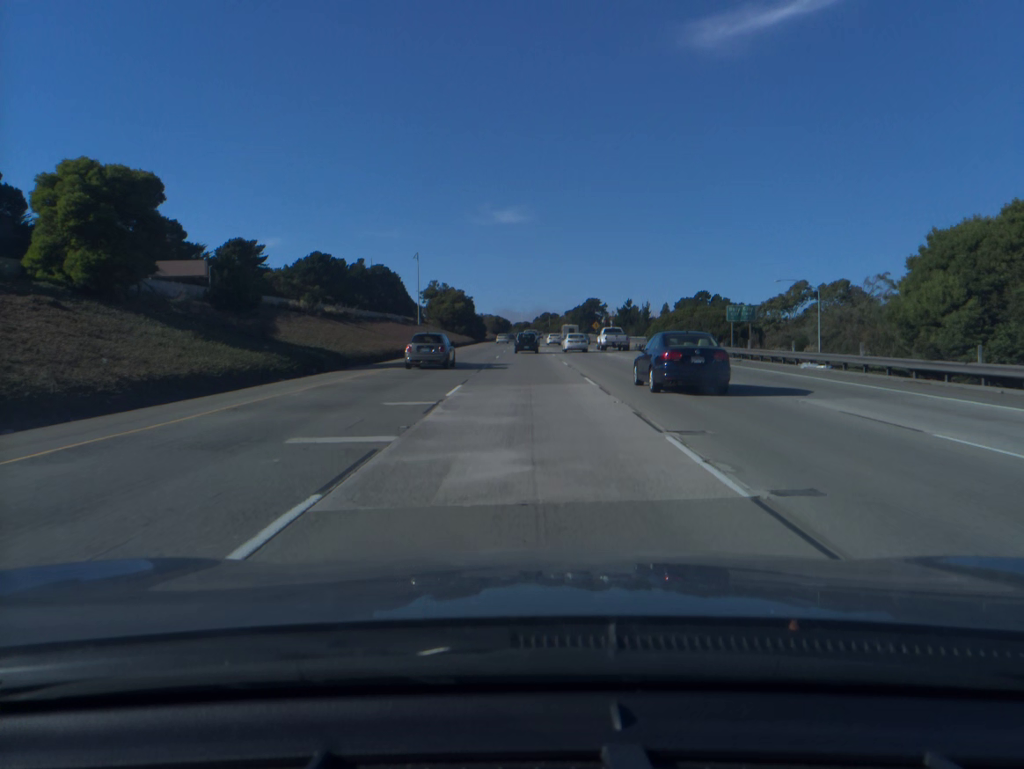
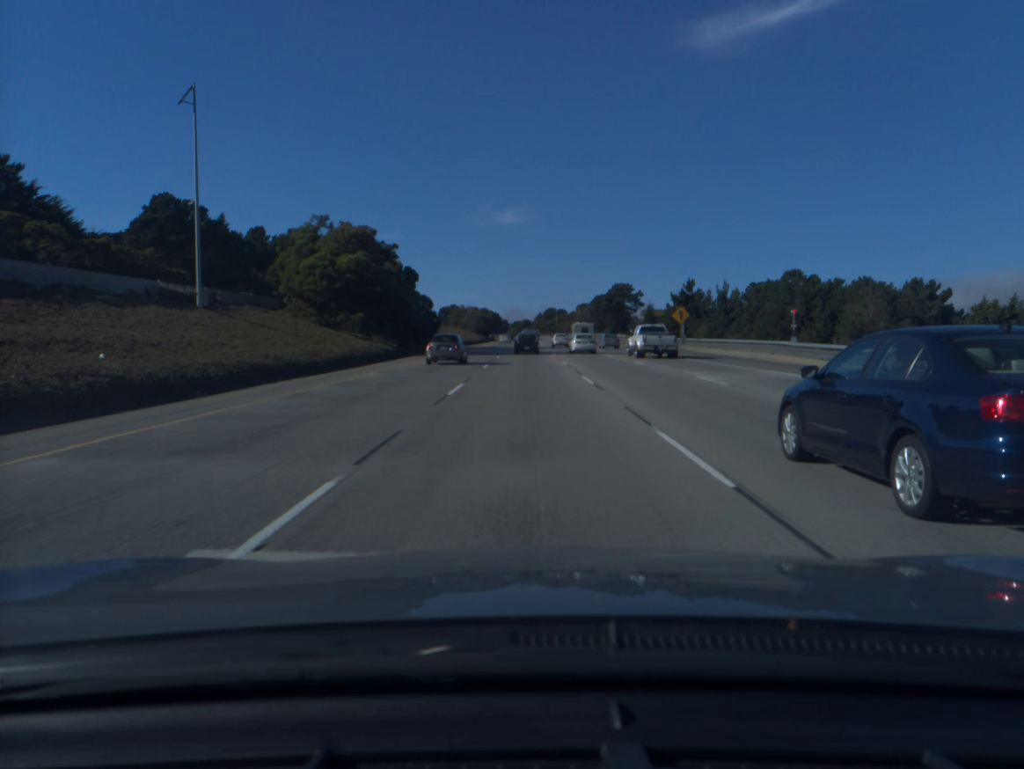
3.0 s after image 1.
(-0.1, +87.1) m; 0°
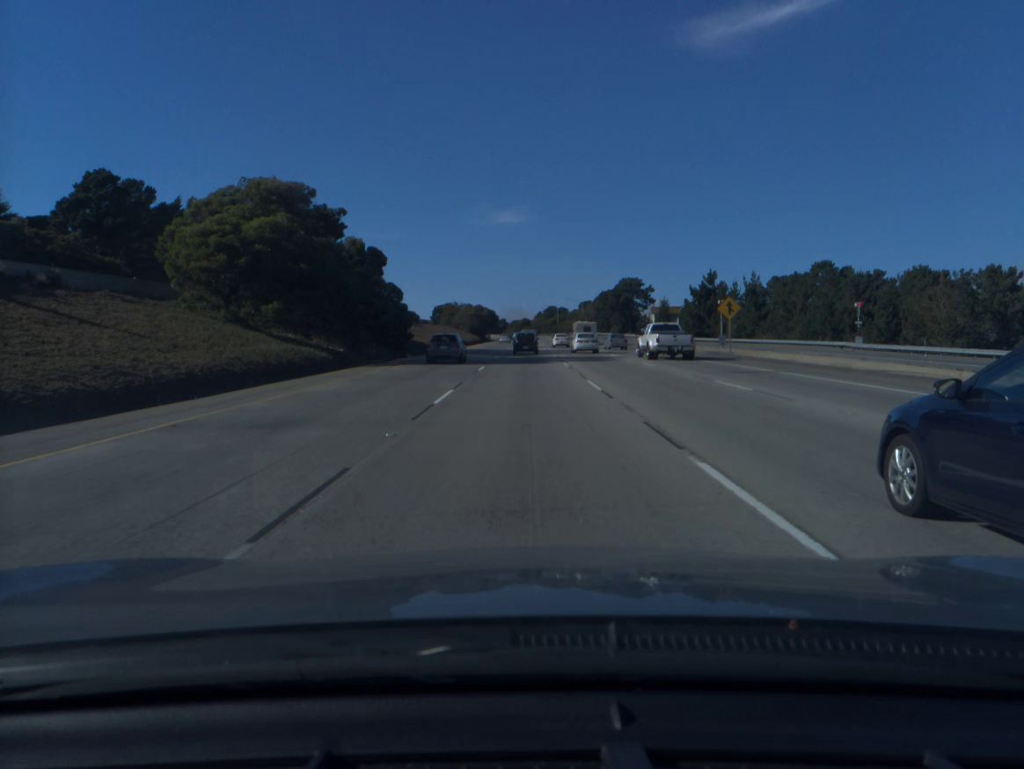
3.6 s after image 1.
(0.0, +17.3) m; 0°
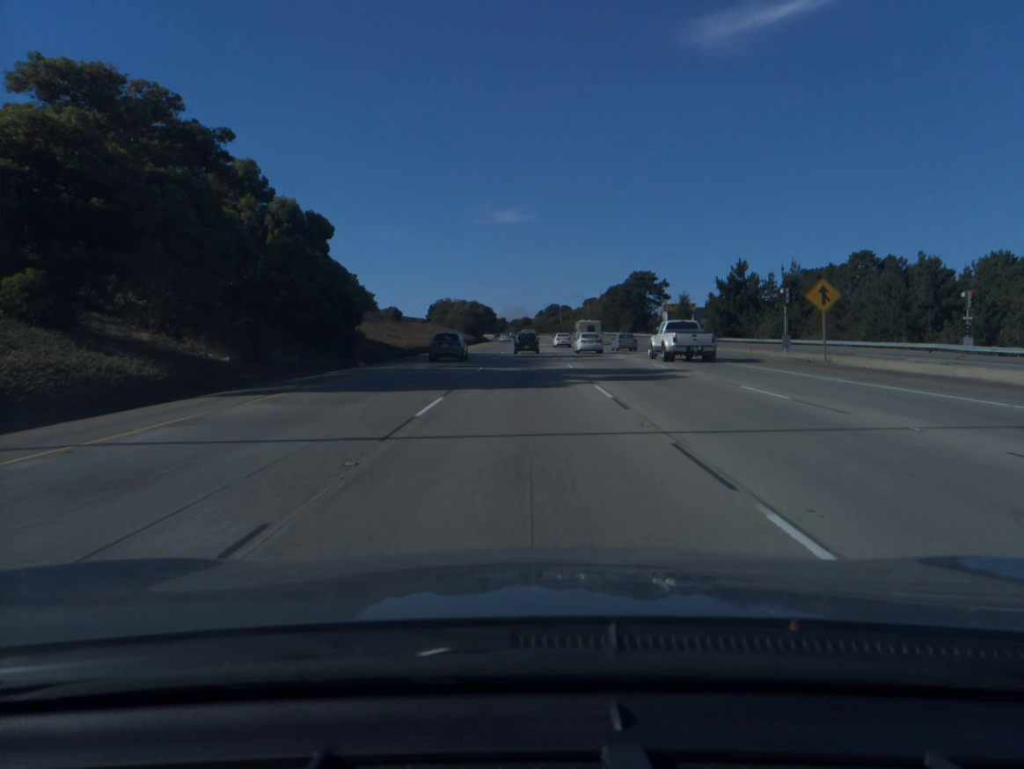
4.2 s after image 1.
(0.0, +17.2) m; 0°
